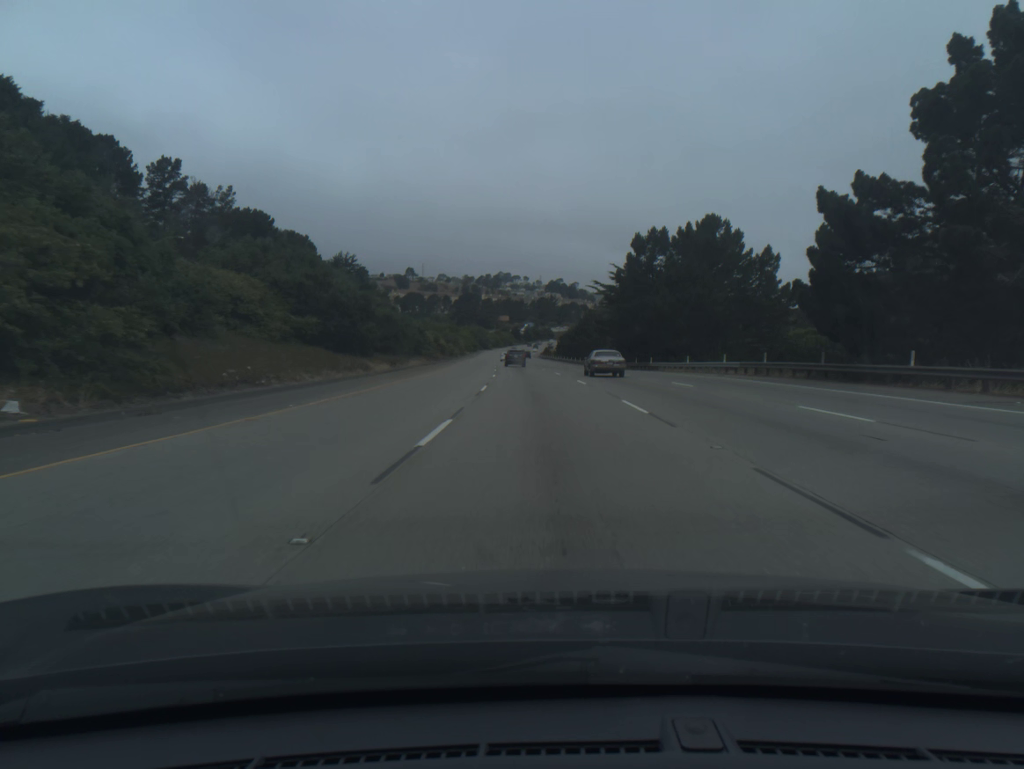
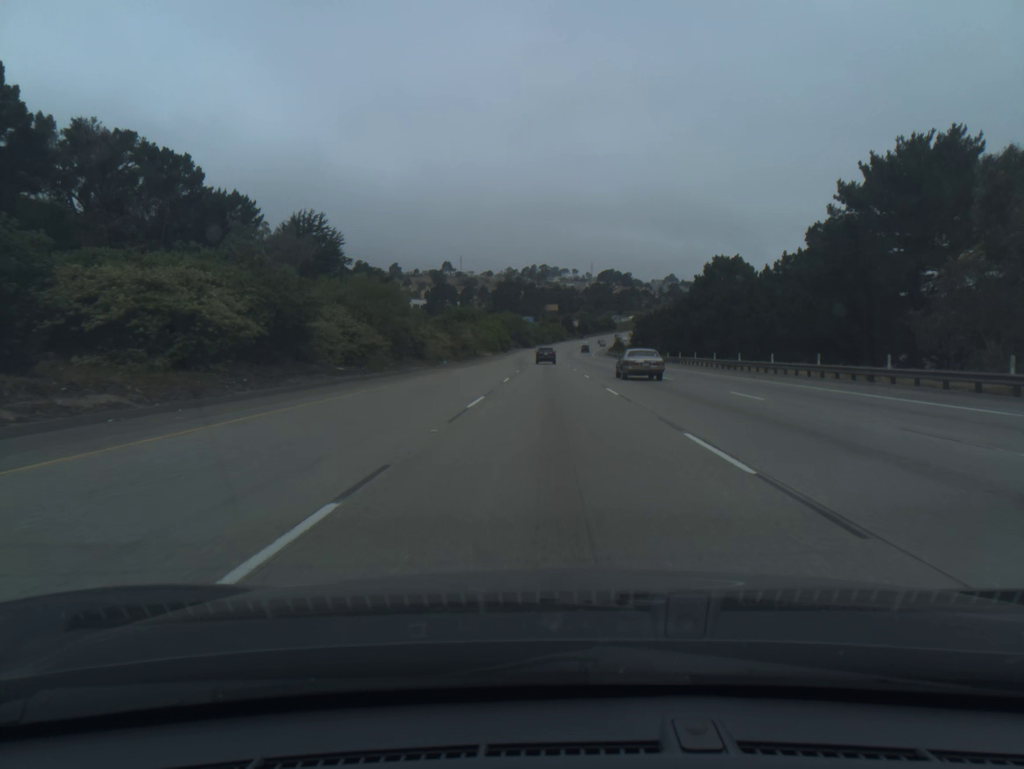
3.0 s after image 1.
(-4.0, +95.0) m; -4°
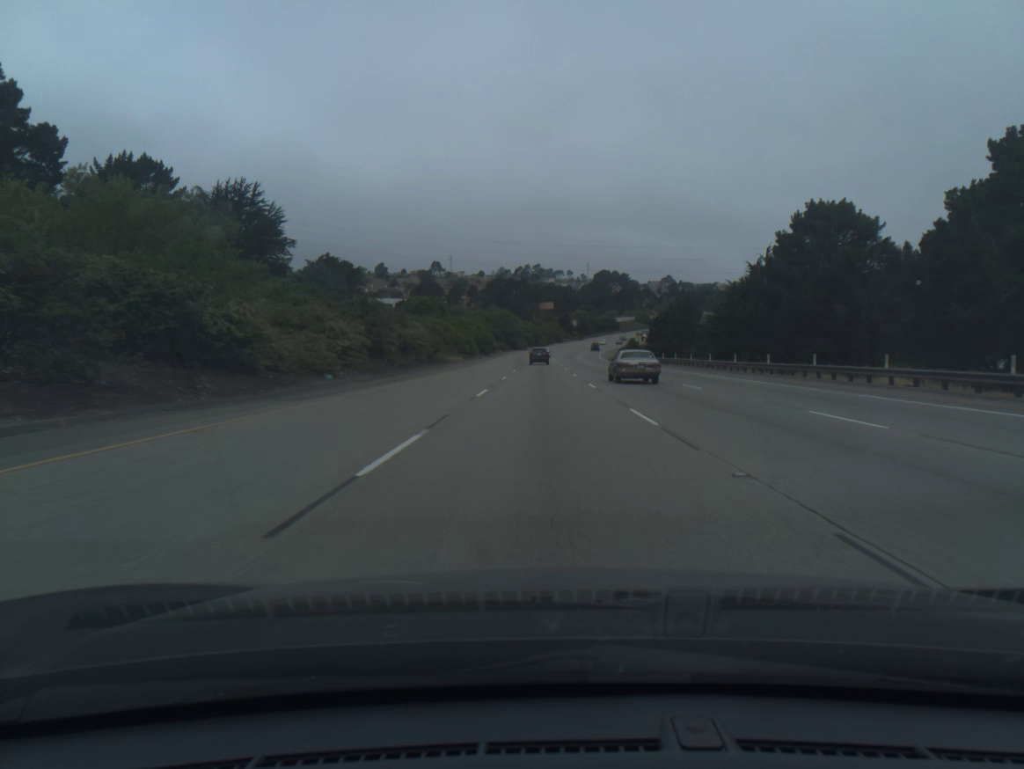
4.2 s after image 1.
(+0.1, +38.5) m; 0°
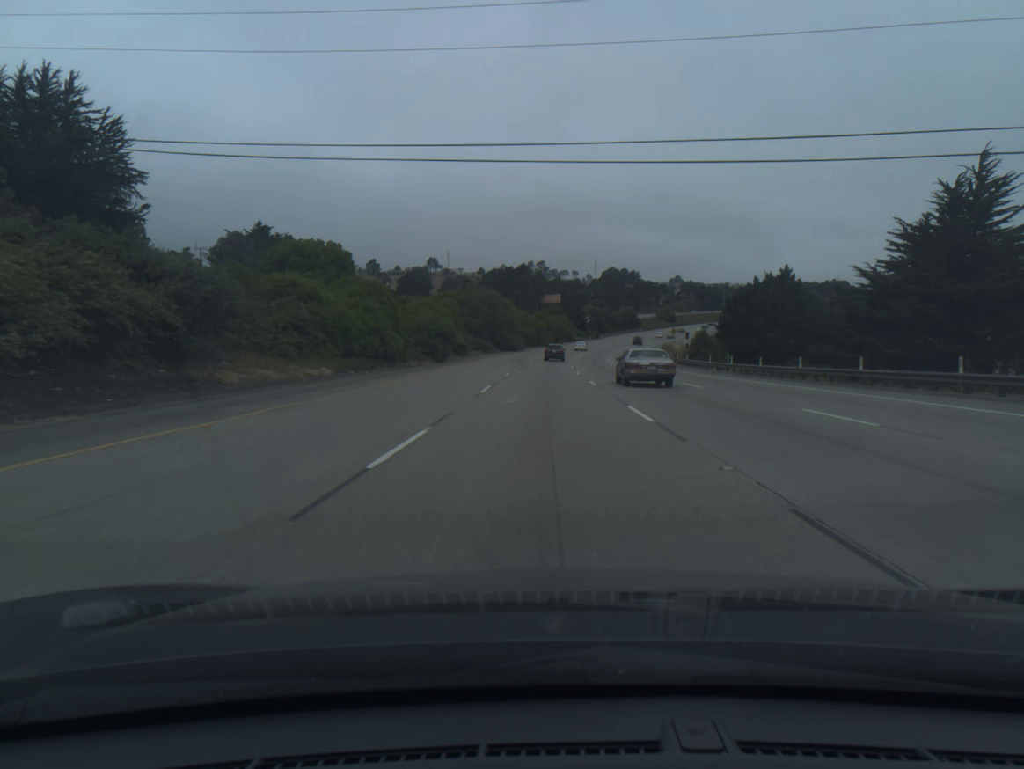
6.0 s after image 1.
(-0.2, +58.0) m; 0°
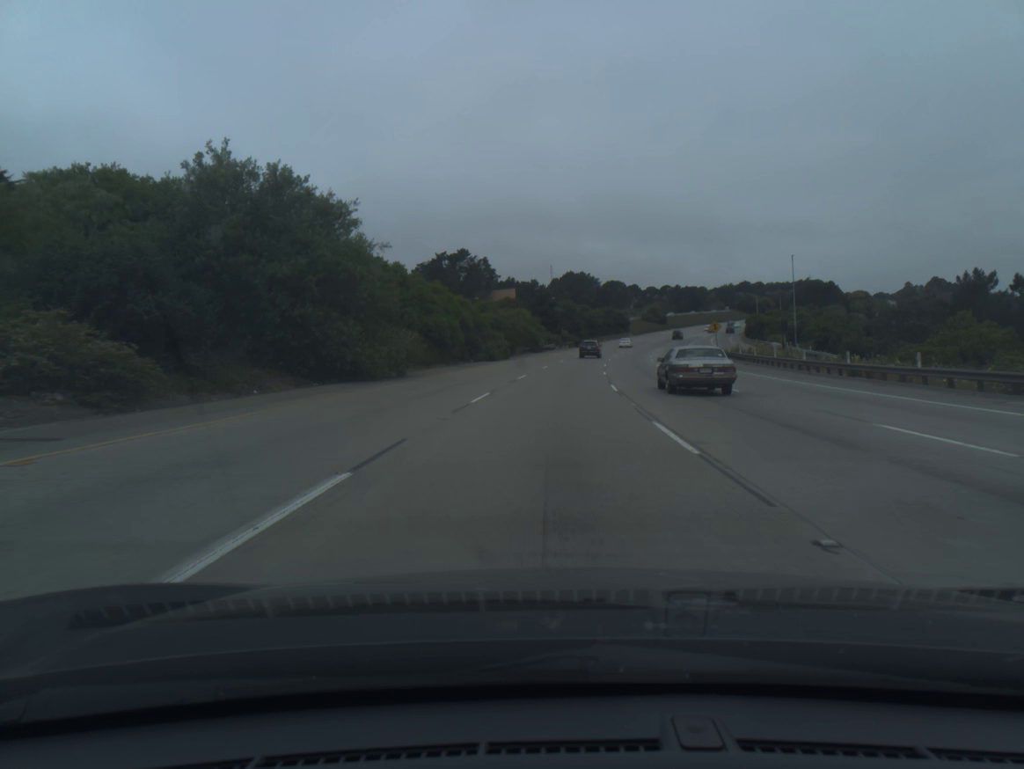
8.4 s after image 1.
(+1.1, +77.3) m; +3°
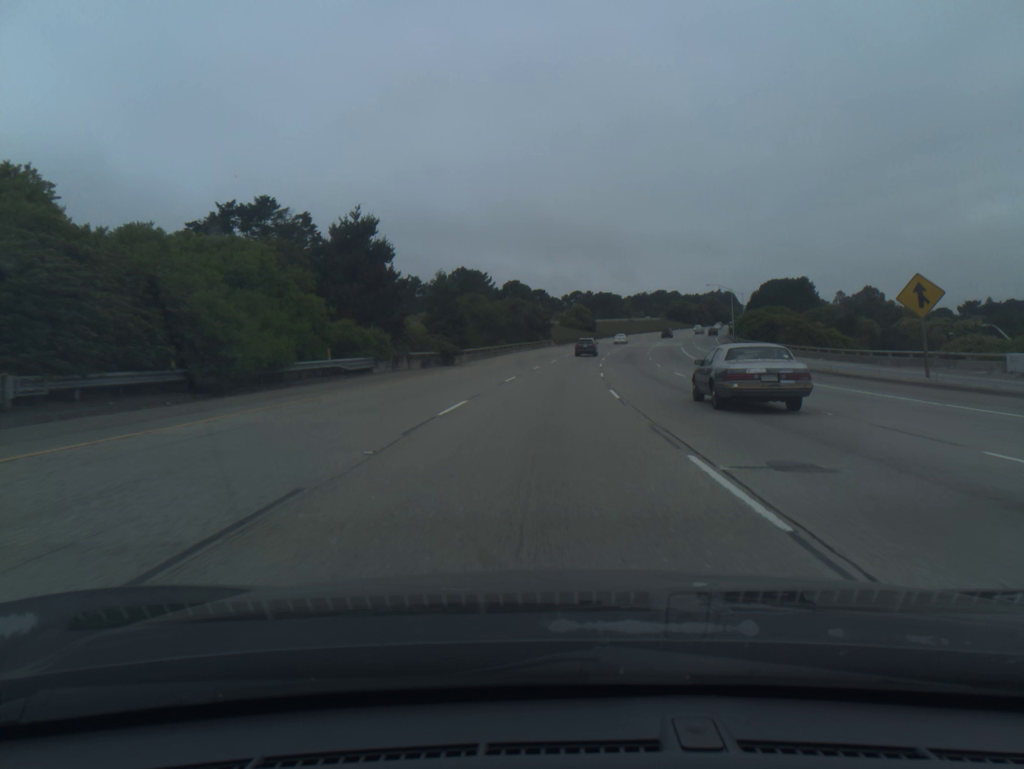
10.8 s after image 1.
(+5.0, +76.7) m; +7°
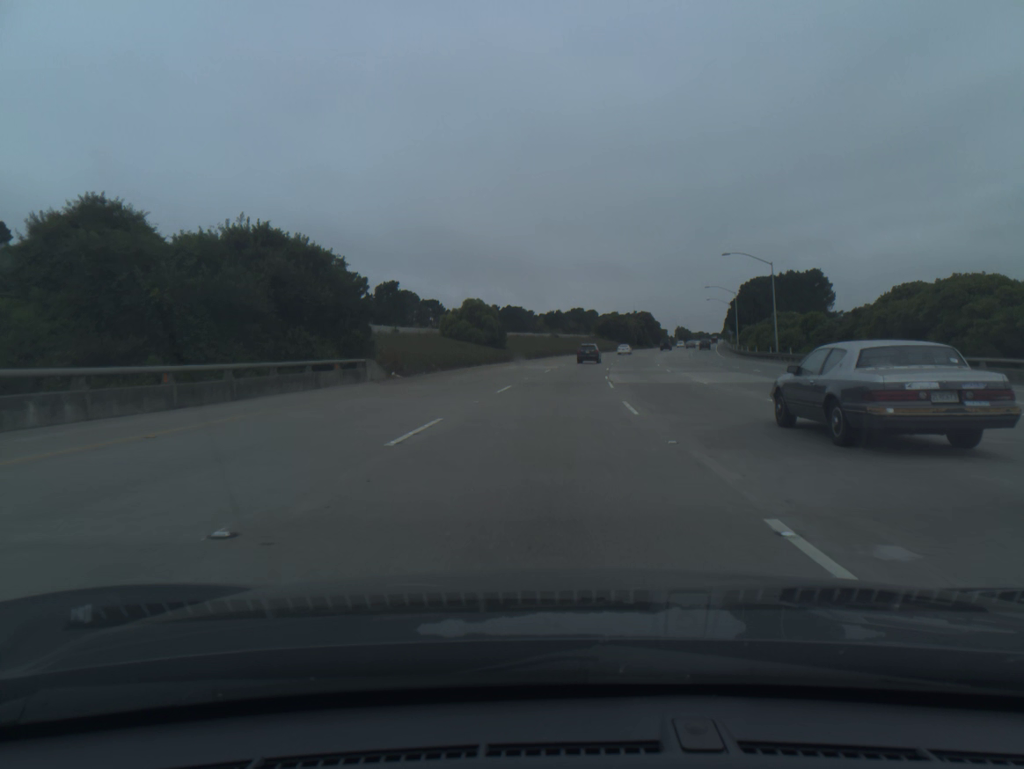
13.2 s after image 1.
(+4.6, +75.7) m; +7°
